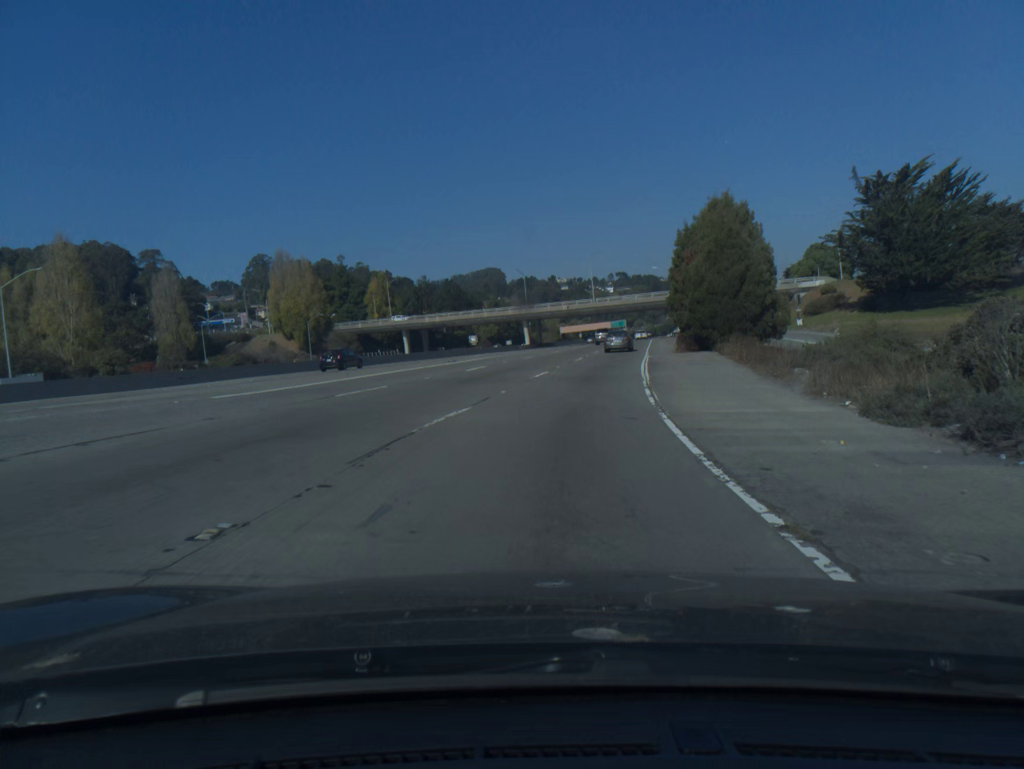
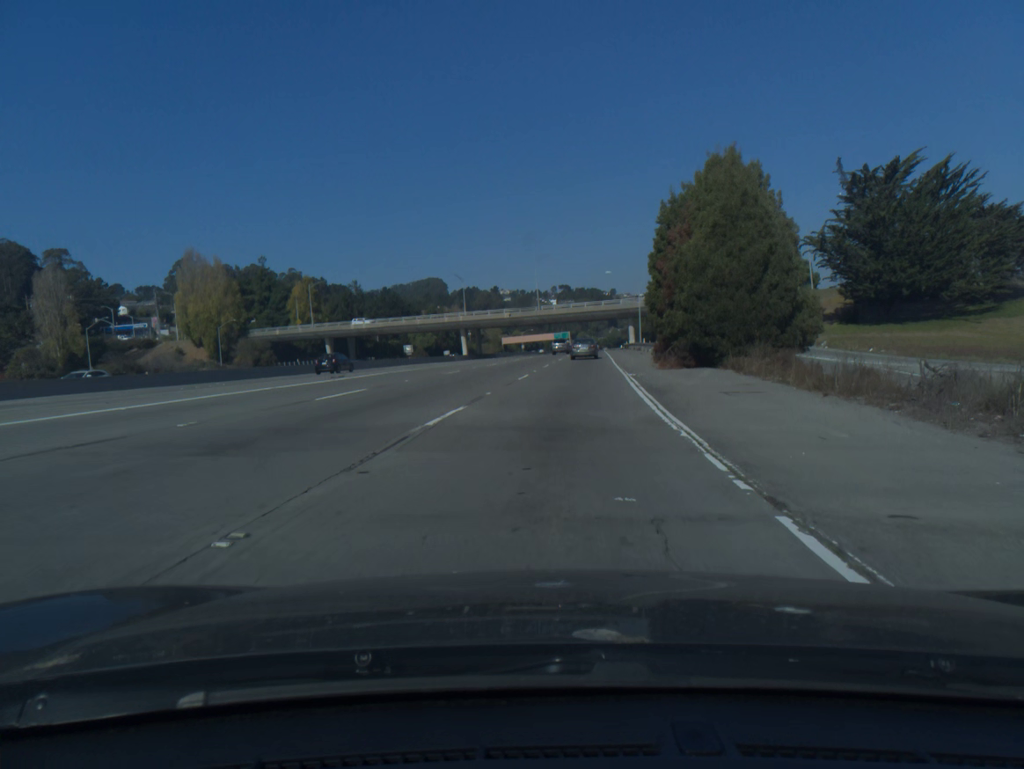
(+0.6, +14.6) m; +4°
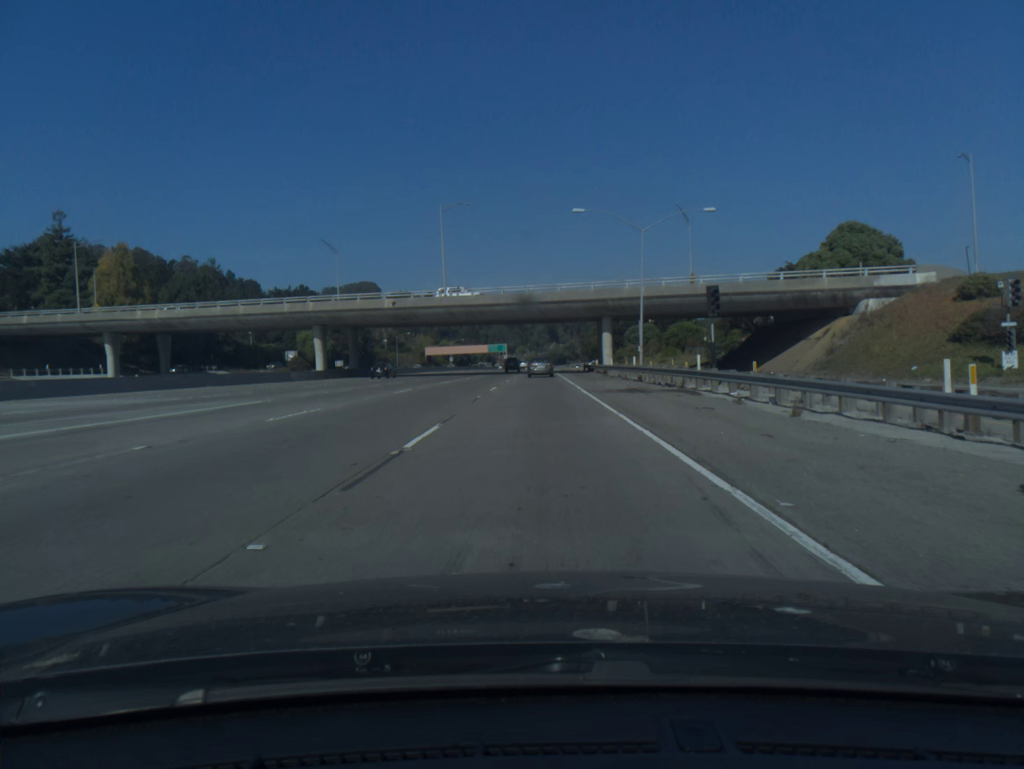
(+3.3, +57.5) m; +5°
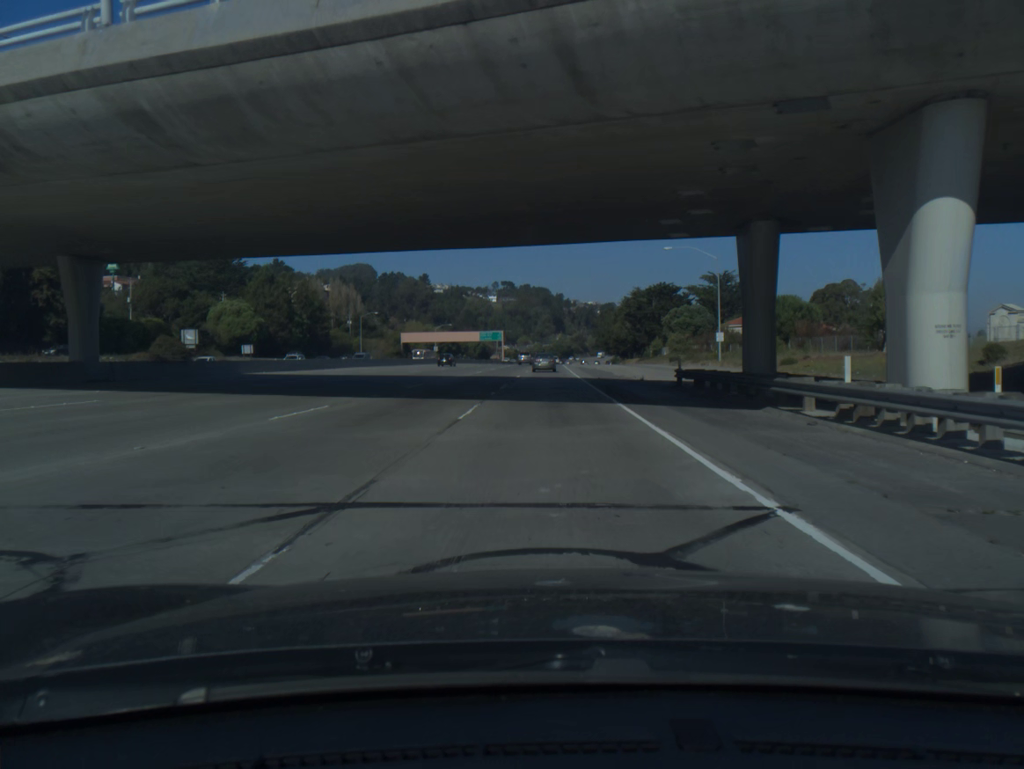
(-0.3, +57.9) m; 0°
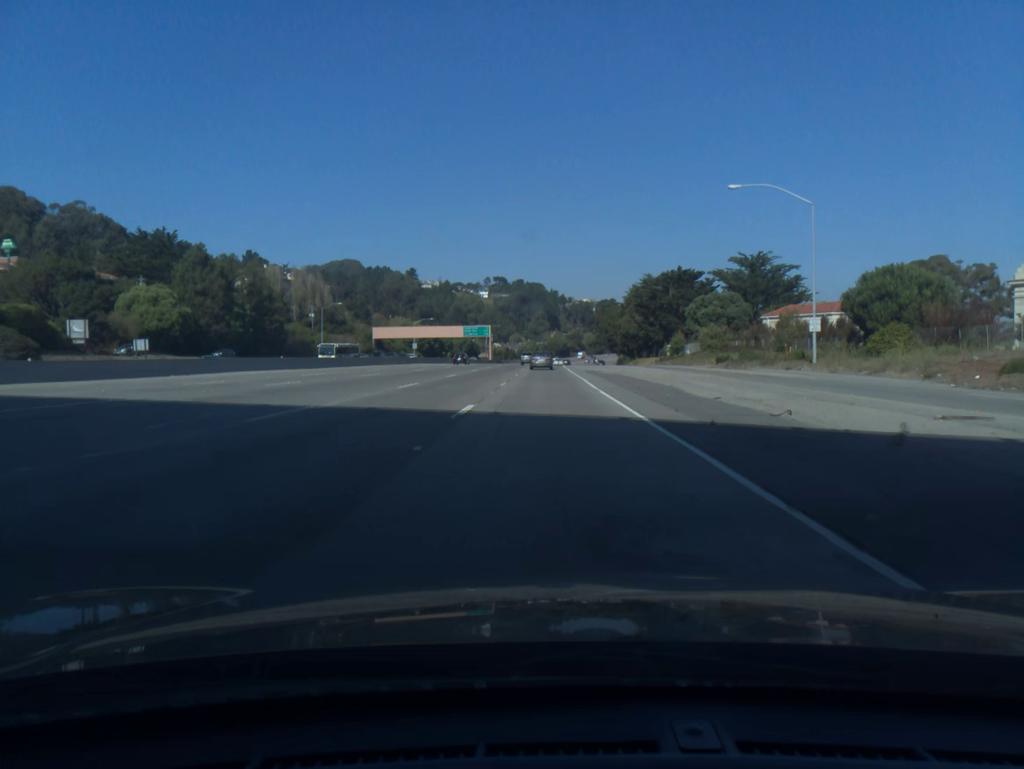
(+0.1, +29.6) m; 0°
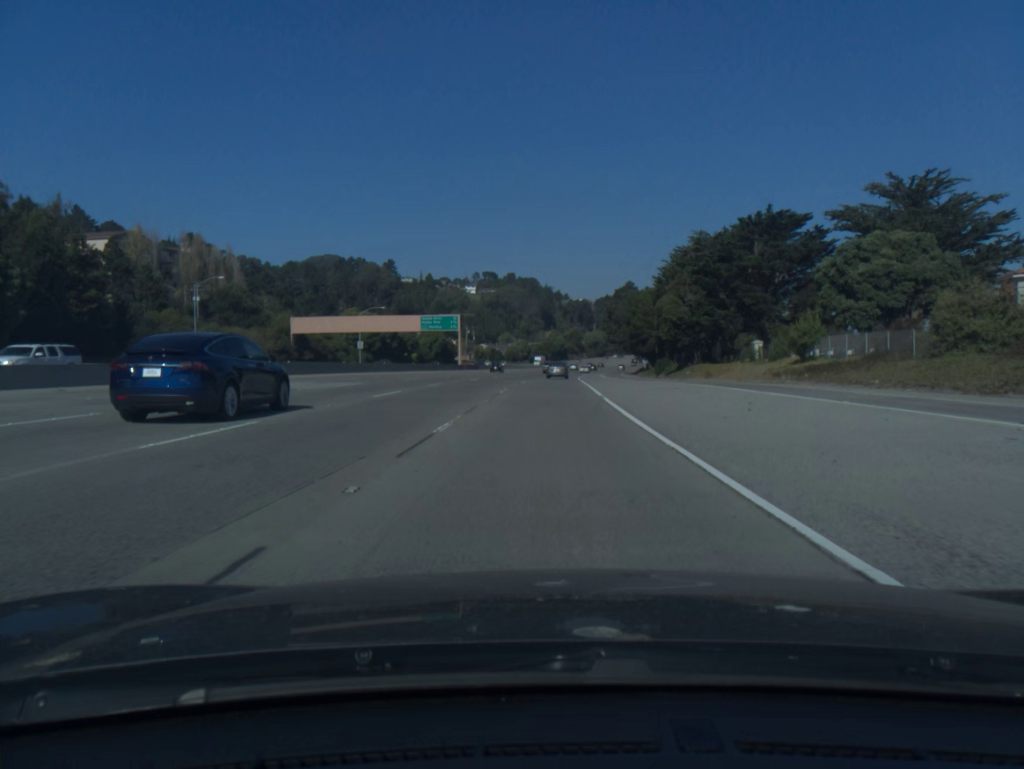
(+0.4, +60.9) m; +1°
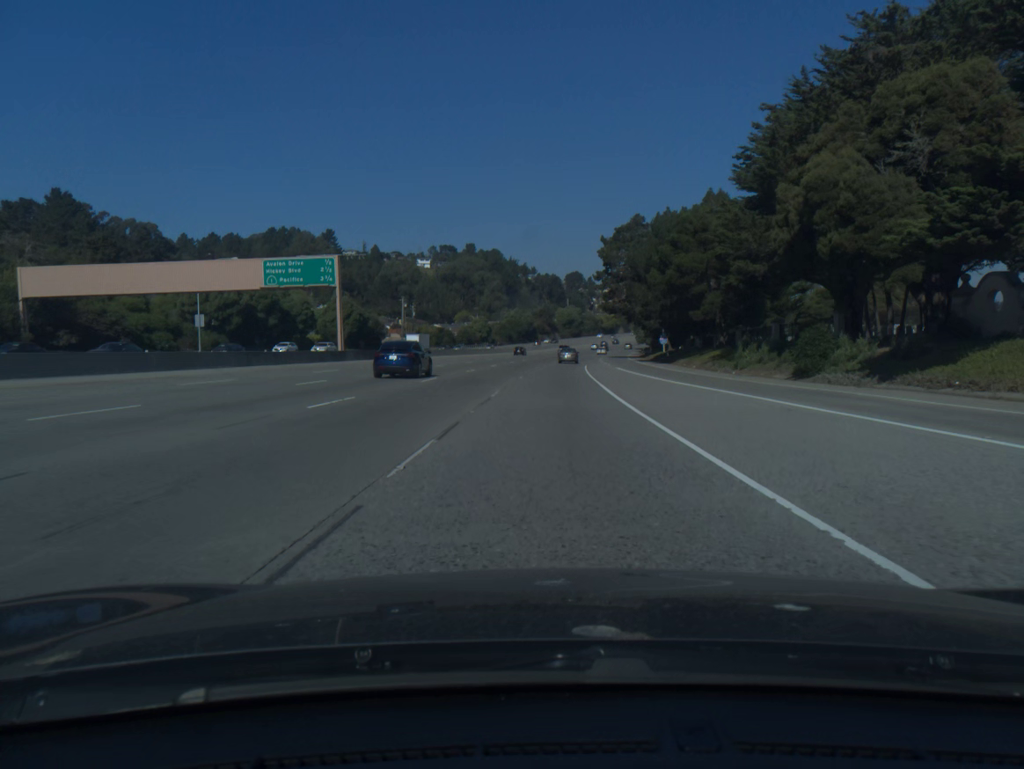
(+1.0, +63.7) m; +2°
